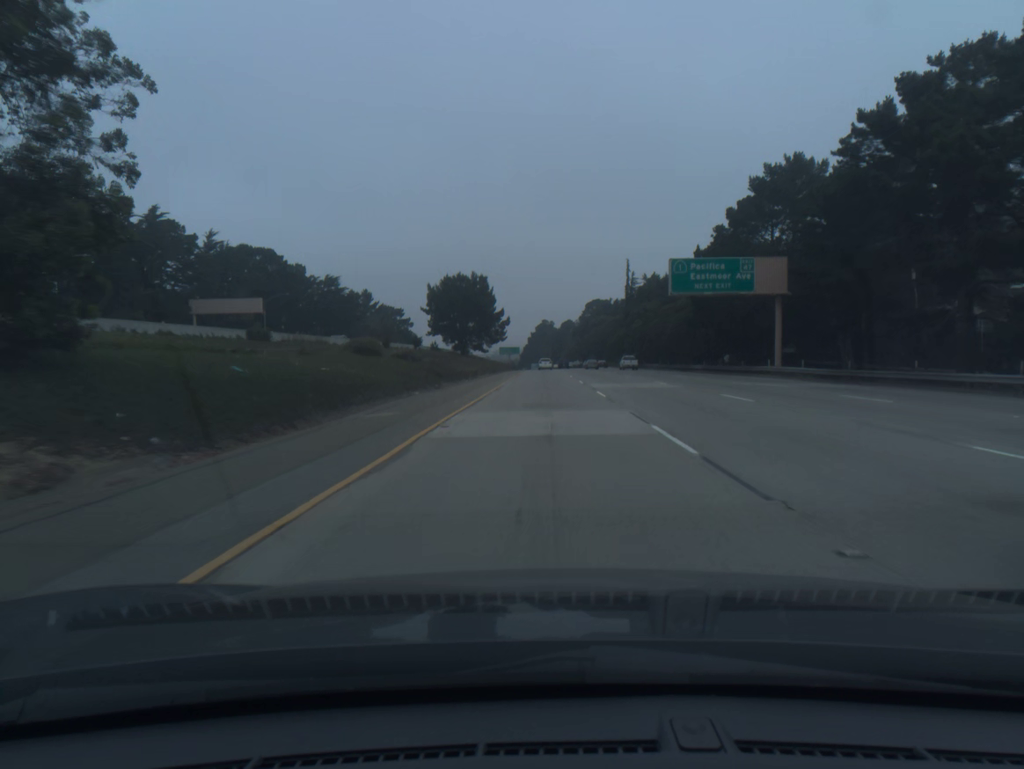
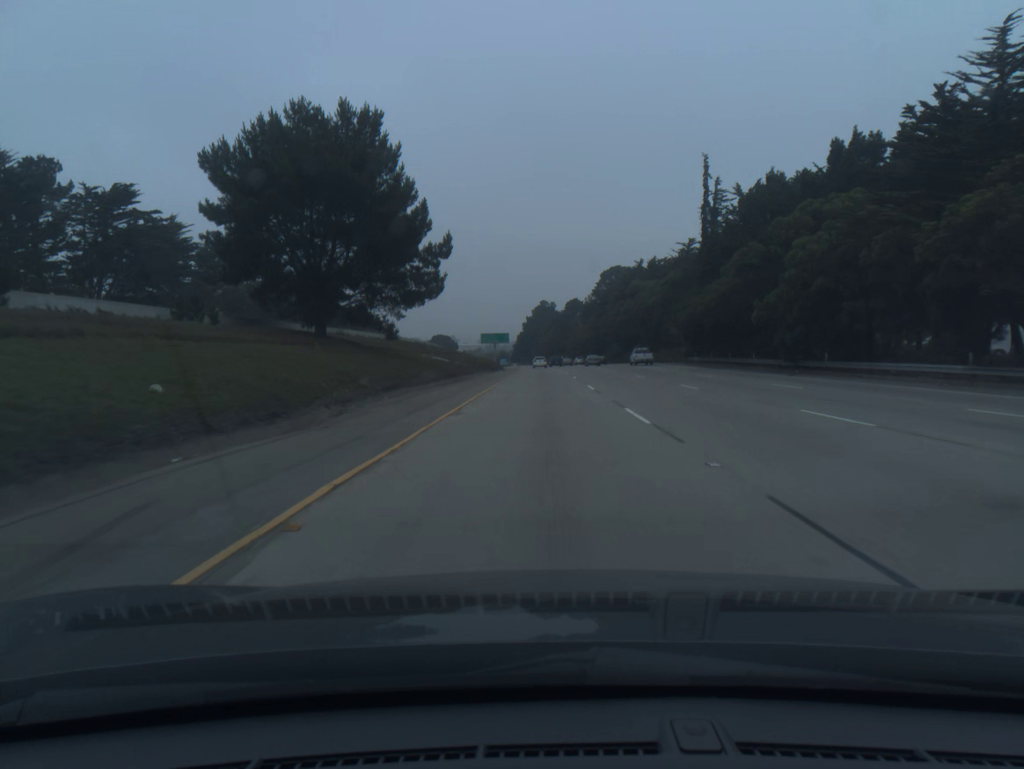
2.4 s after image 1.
(+0.1, +81.0) m; 0°
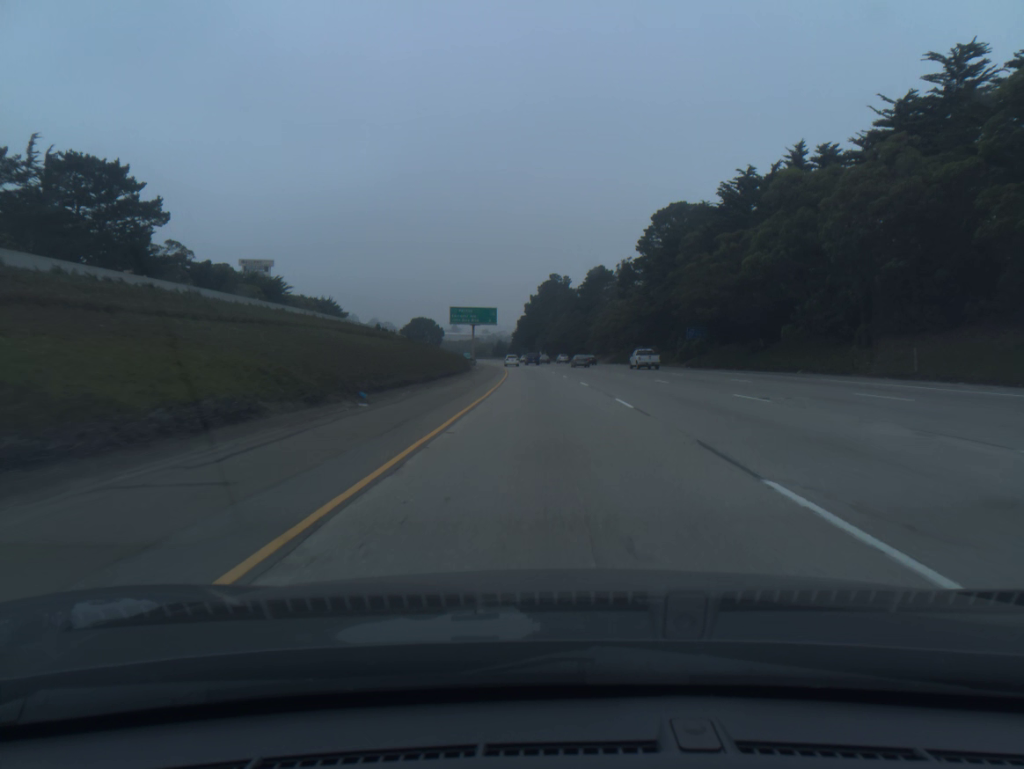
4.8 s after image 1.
(-0.4, +80.8) m; -1°
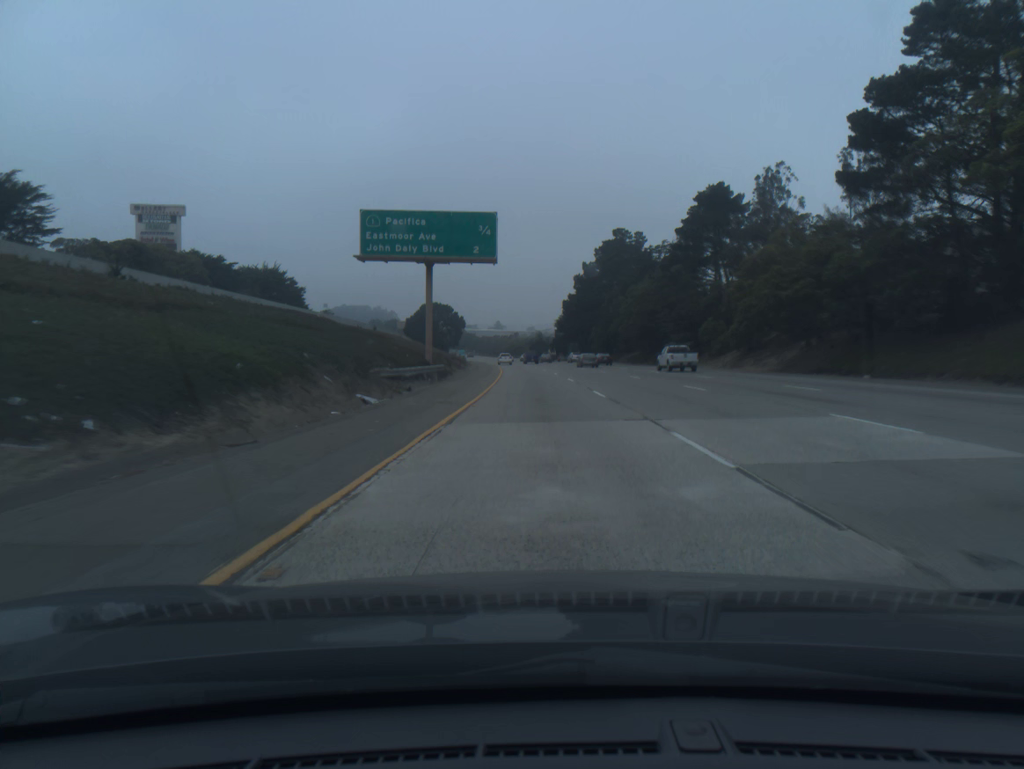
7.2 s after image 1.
(-1.9, +80.9) m; -3°
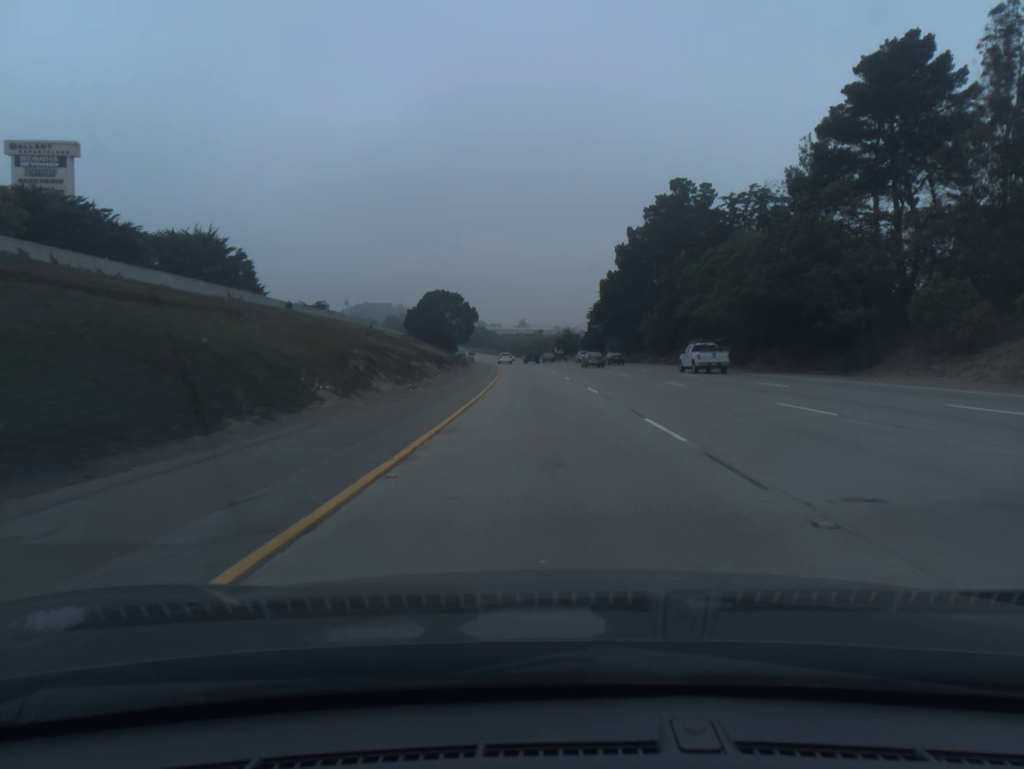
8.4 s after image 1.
(-0.7, +40.5) m; -2°
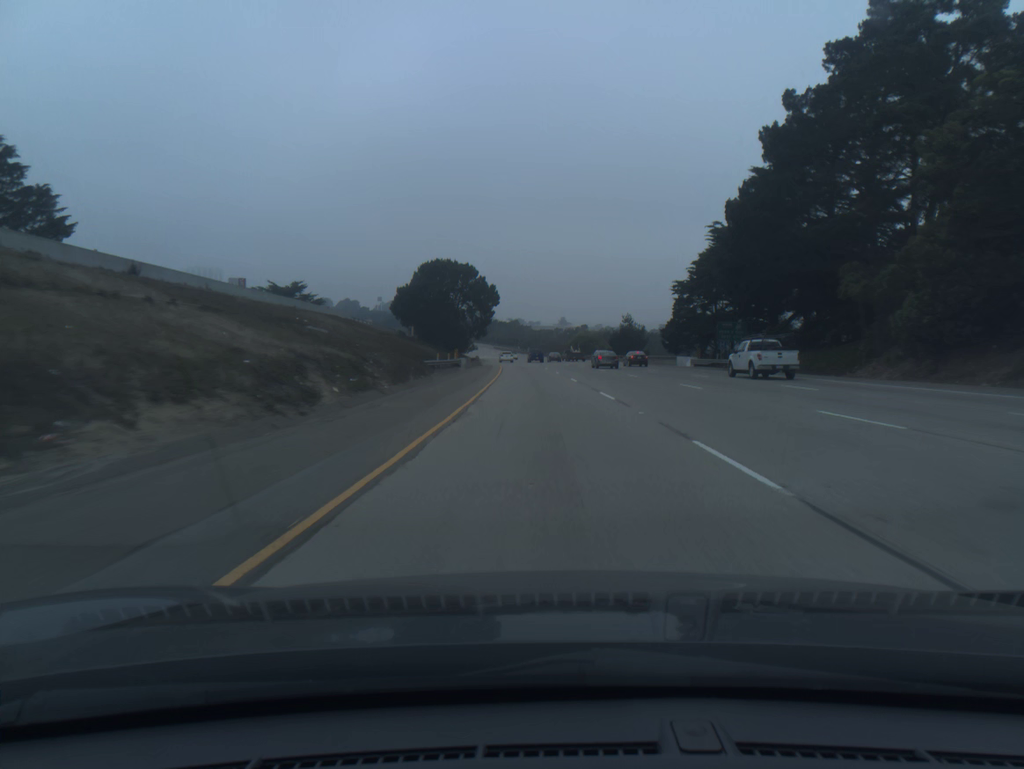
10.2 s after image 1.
(-1.6, +60.7) m; -3°
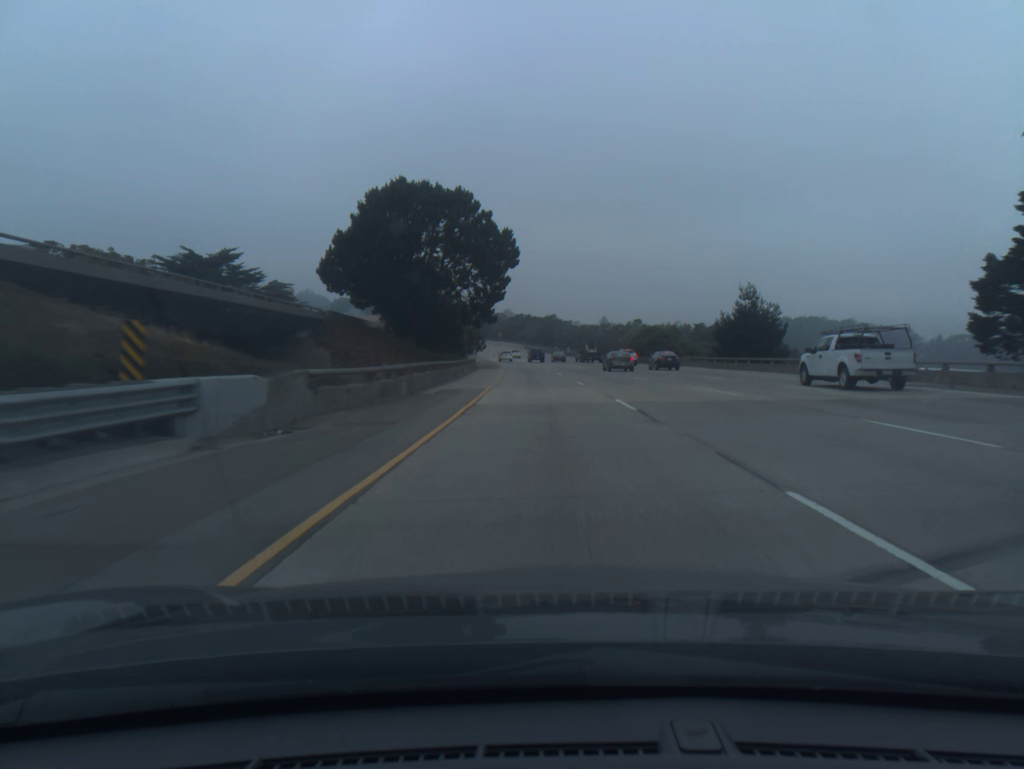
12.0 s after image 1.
(-1.5, +60.6) m; -3°
